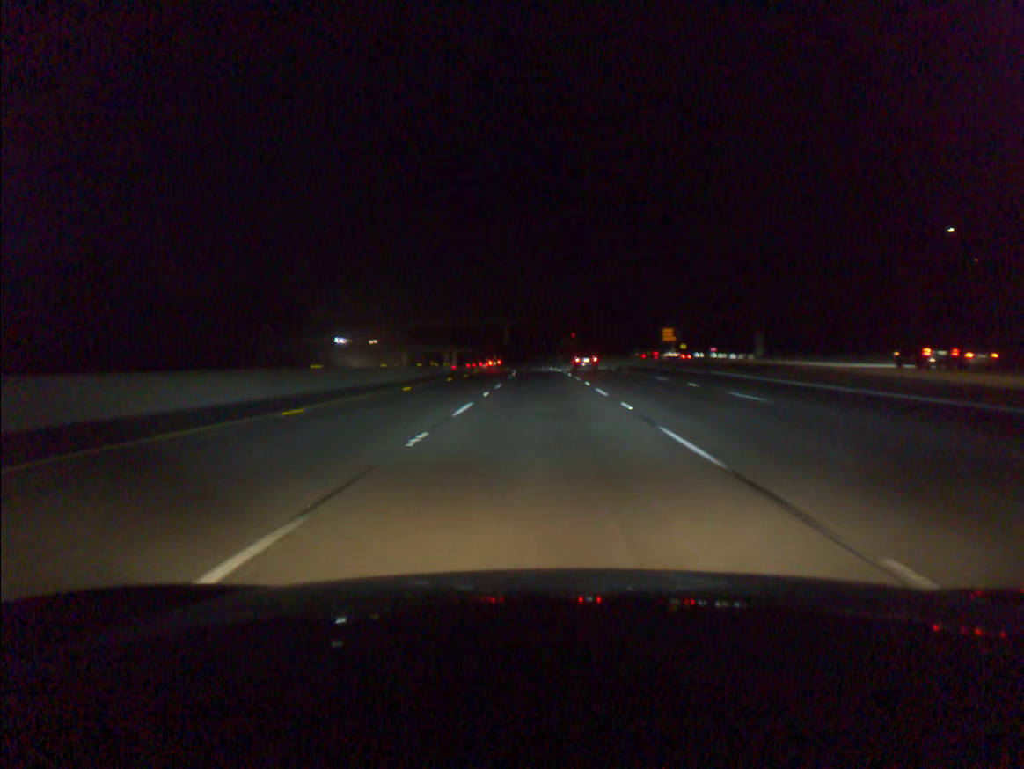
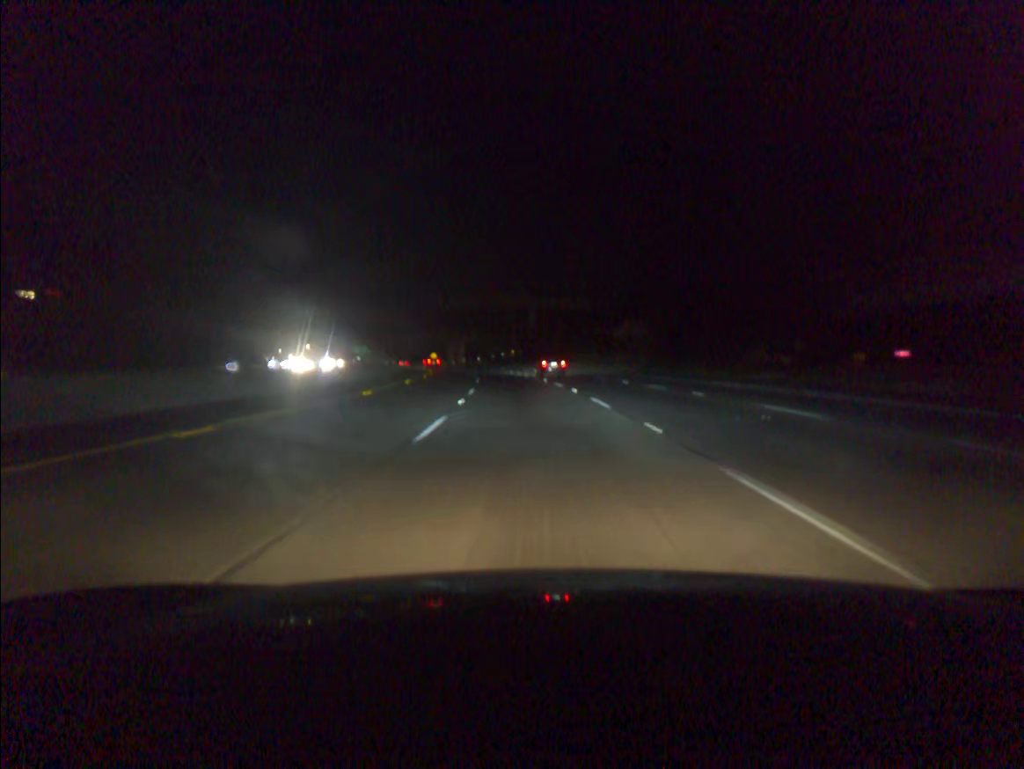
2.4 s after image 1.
(-0.9, +77.2) m; -2°
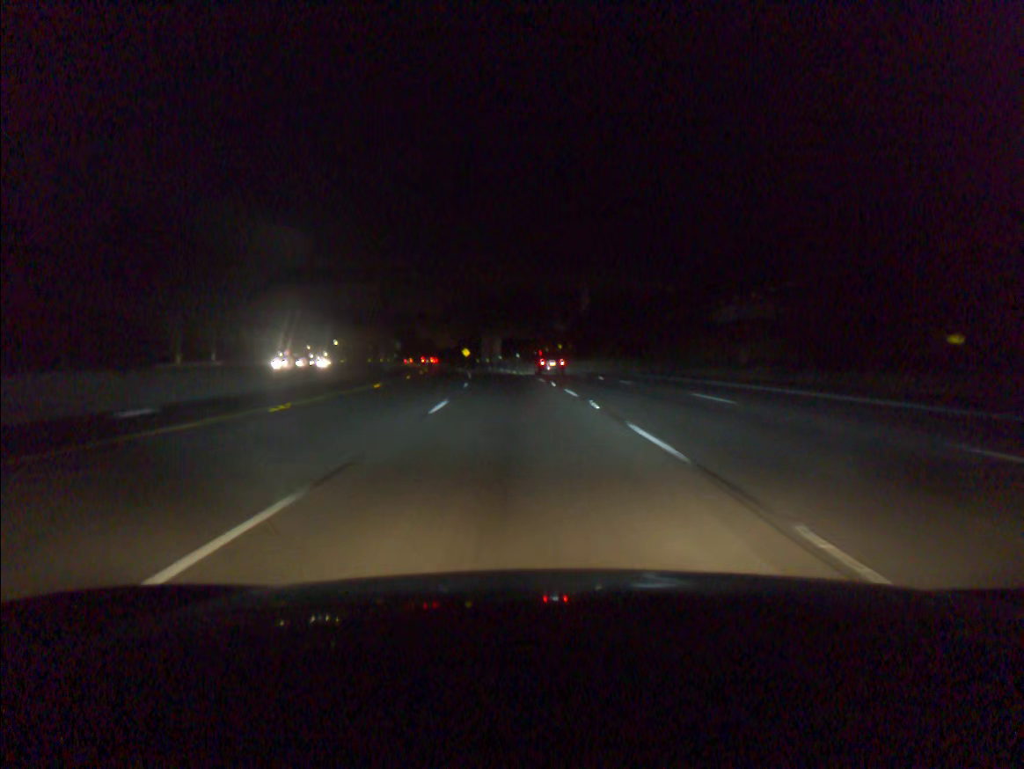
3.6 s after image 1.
(-1.1, +38.7) m; -3°
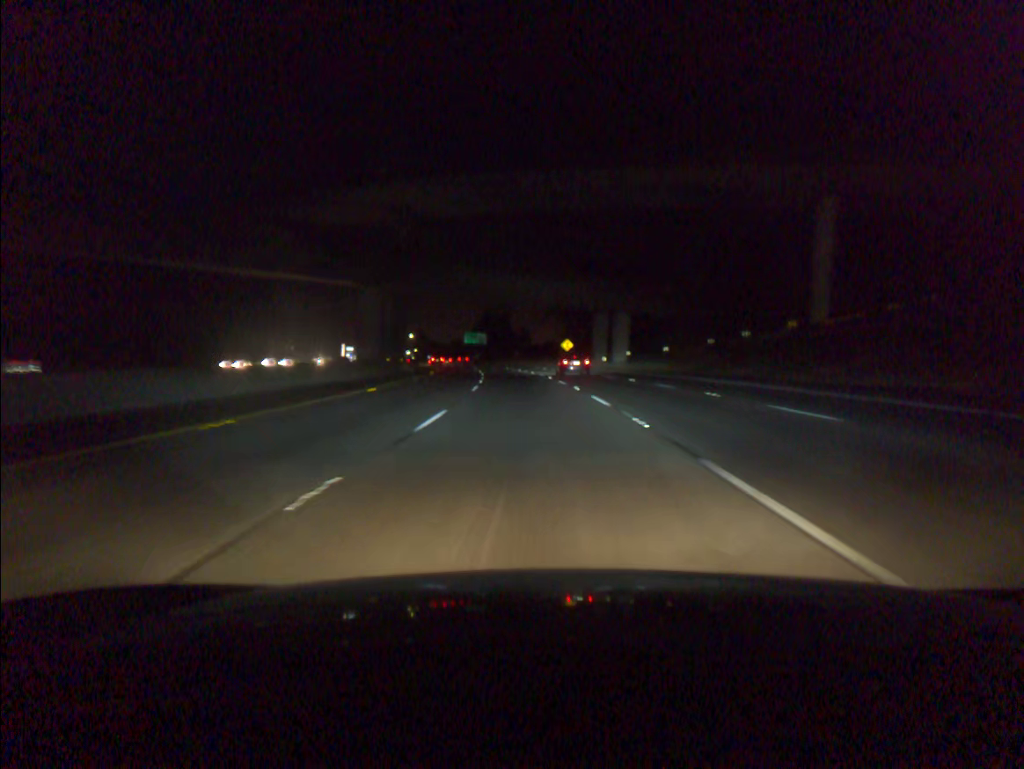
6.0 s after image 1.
(-5.6, +77.7) m; -8°
